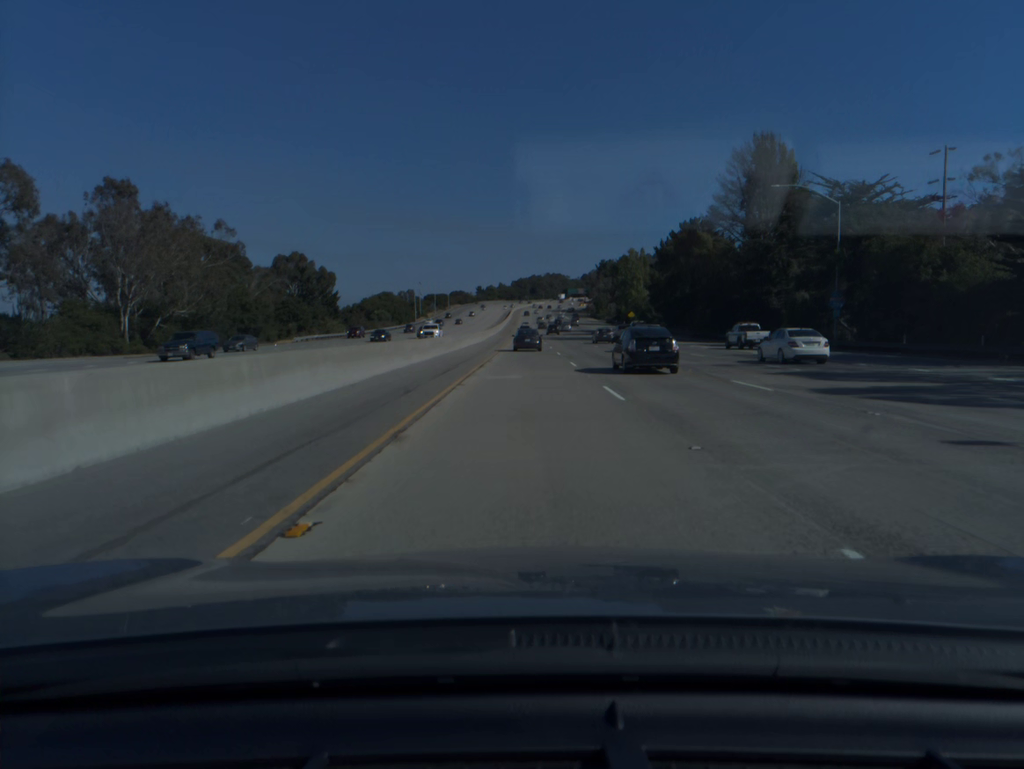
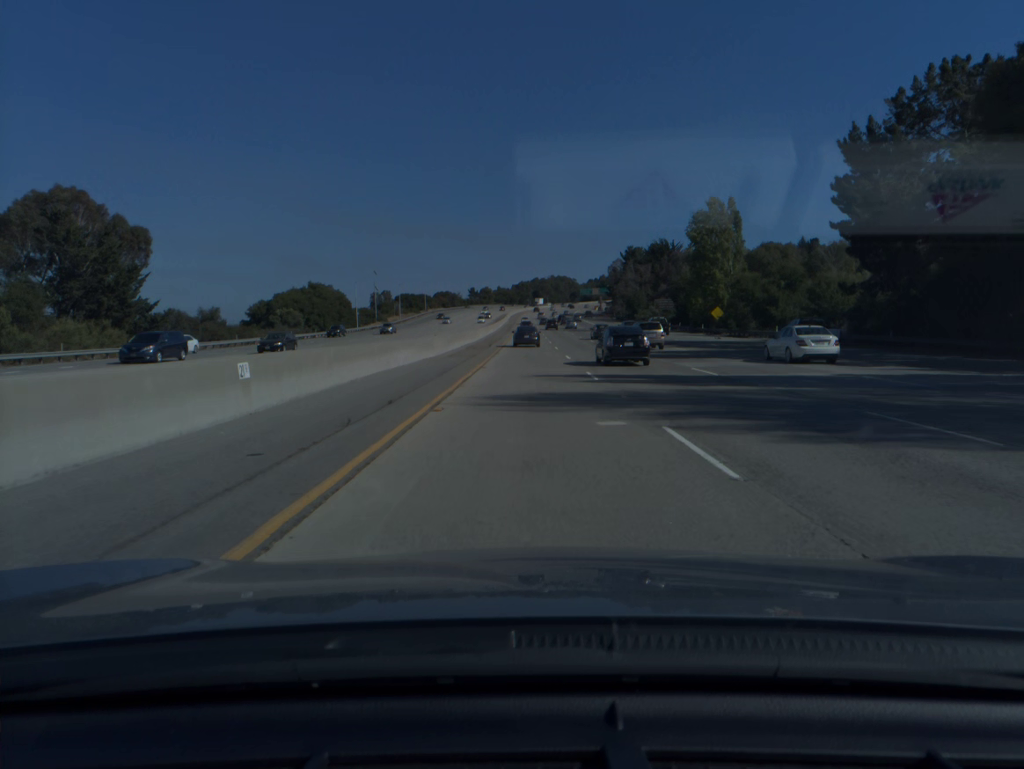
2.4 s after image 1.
(-0.1, +79.5) m; 0°
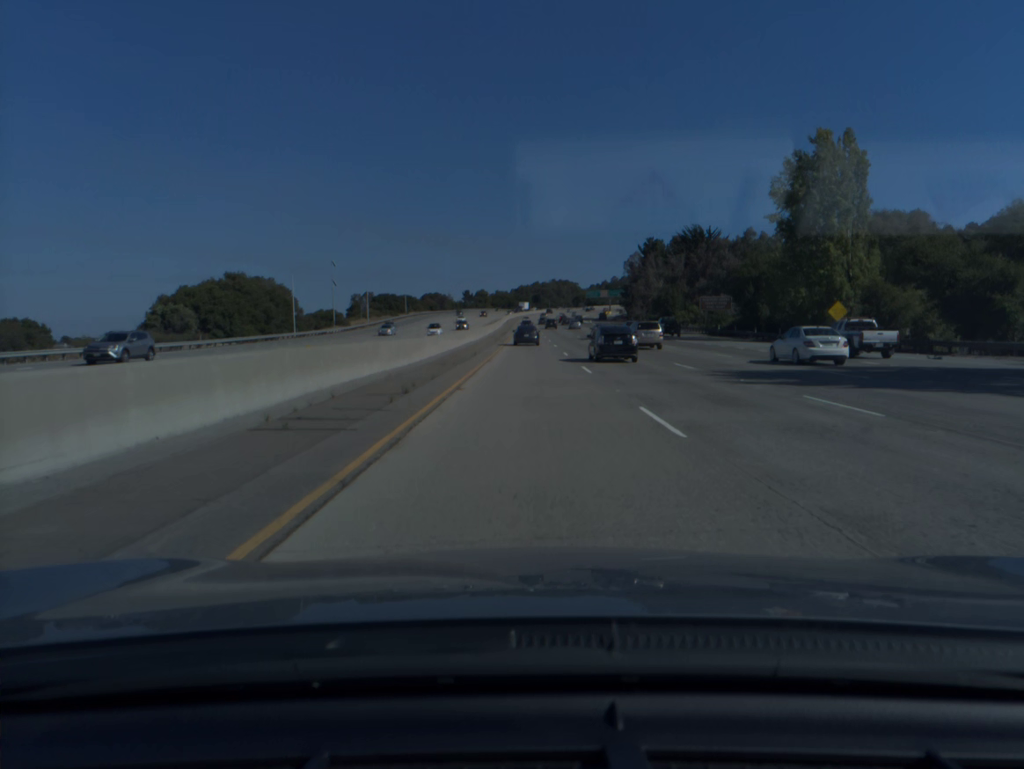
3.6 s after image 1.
(0.0, +39.7) m; 0°
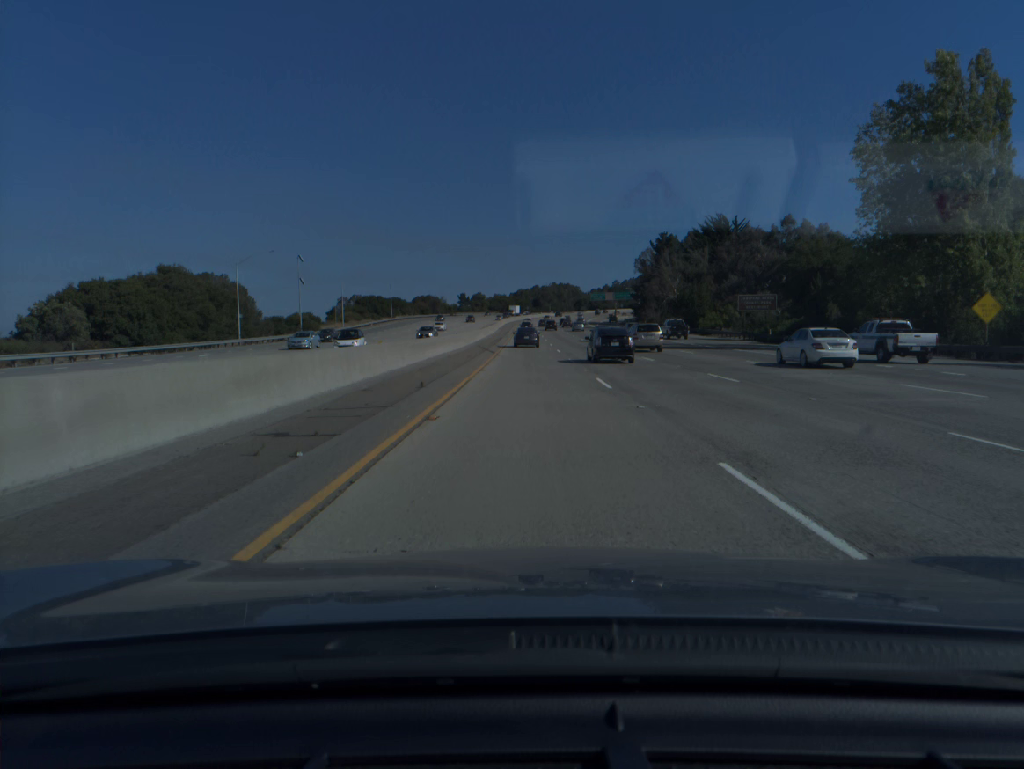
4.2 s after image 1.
(0.0, +19.8) m; 0°
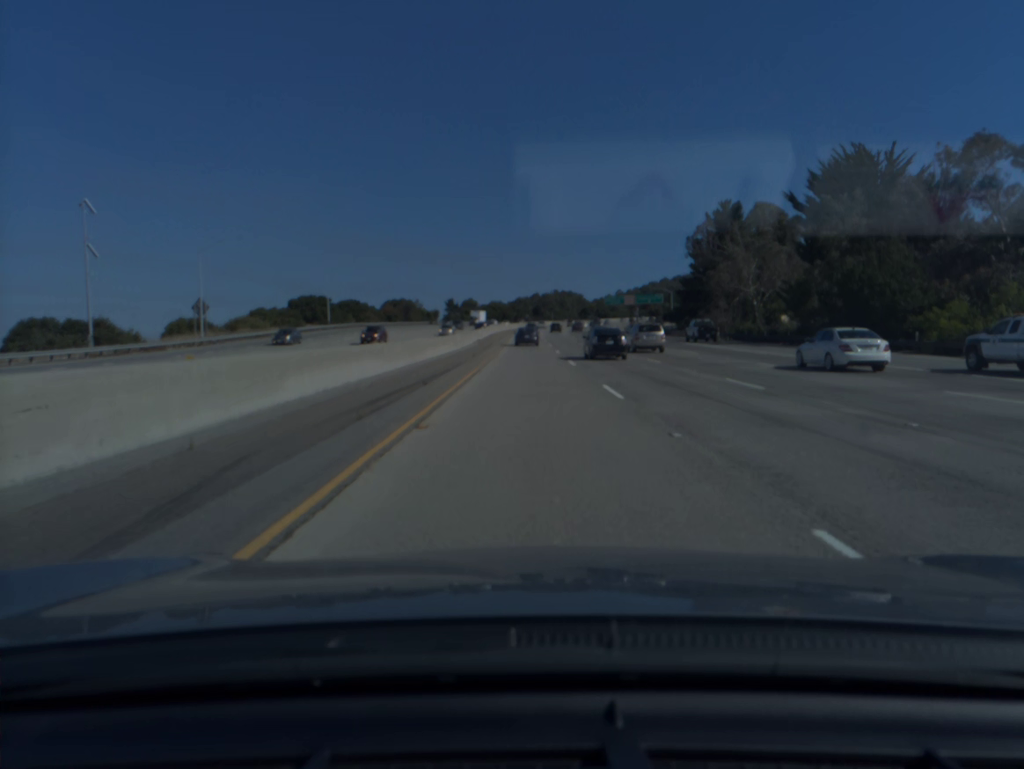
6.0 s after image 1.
(+0.1, +59.6) m; 0°
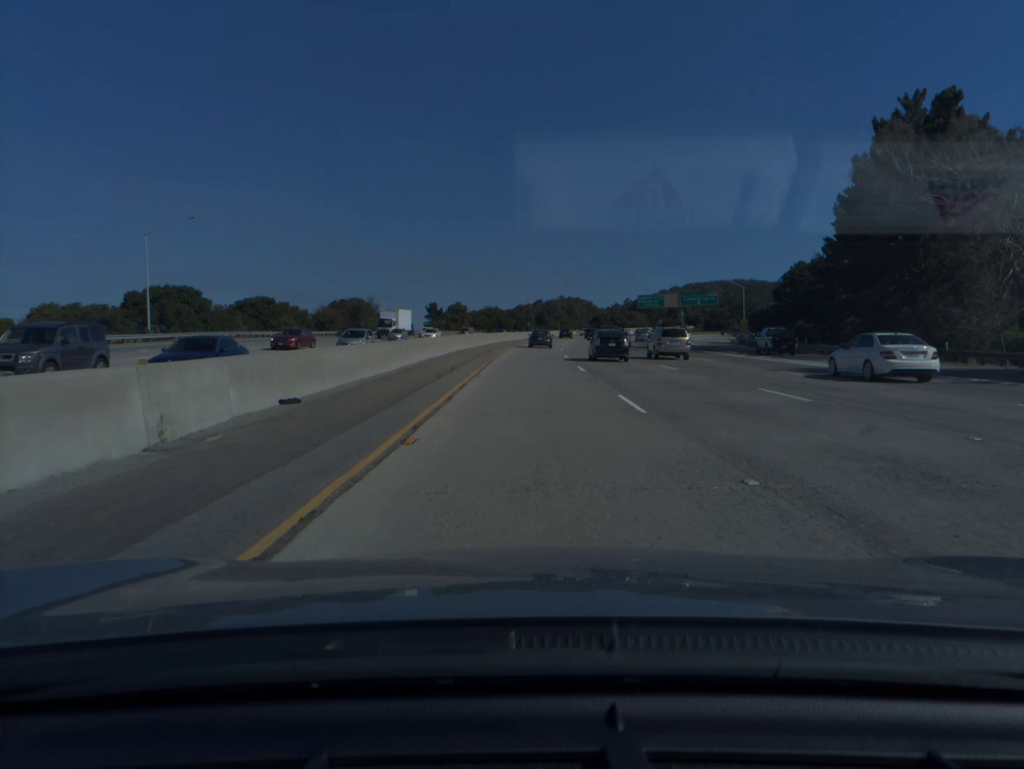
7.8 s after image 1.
(-0.1, +59.6) m; 0°
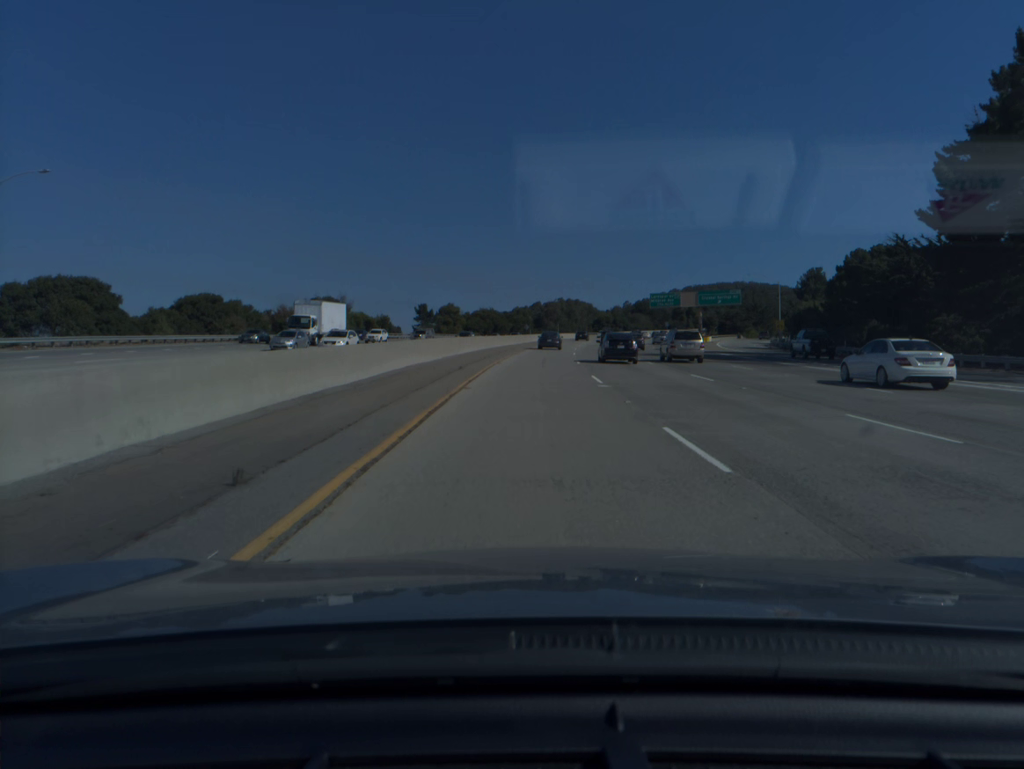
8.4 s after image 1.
(0.0, +19.8) m; 0°
